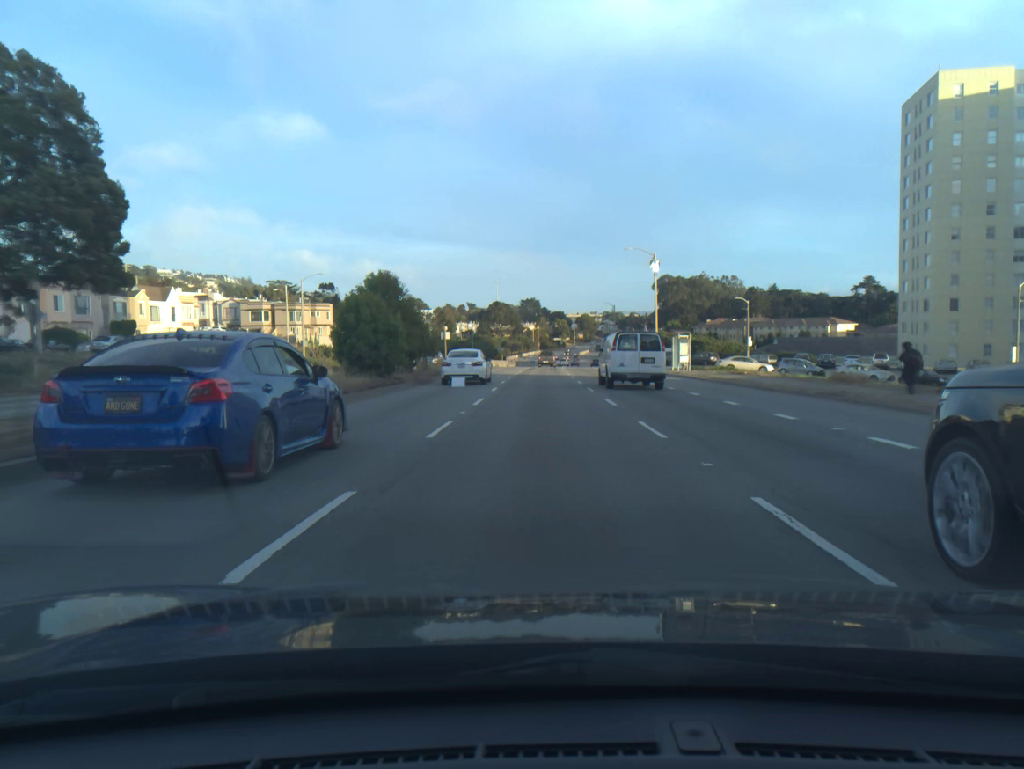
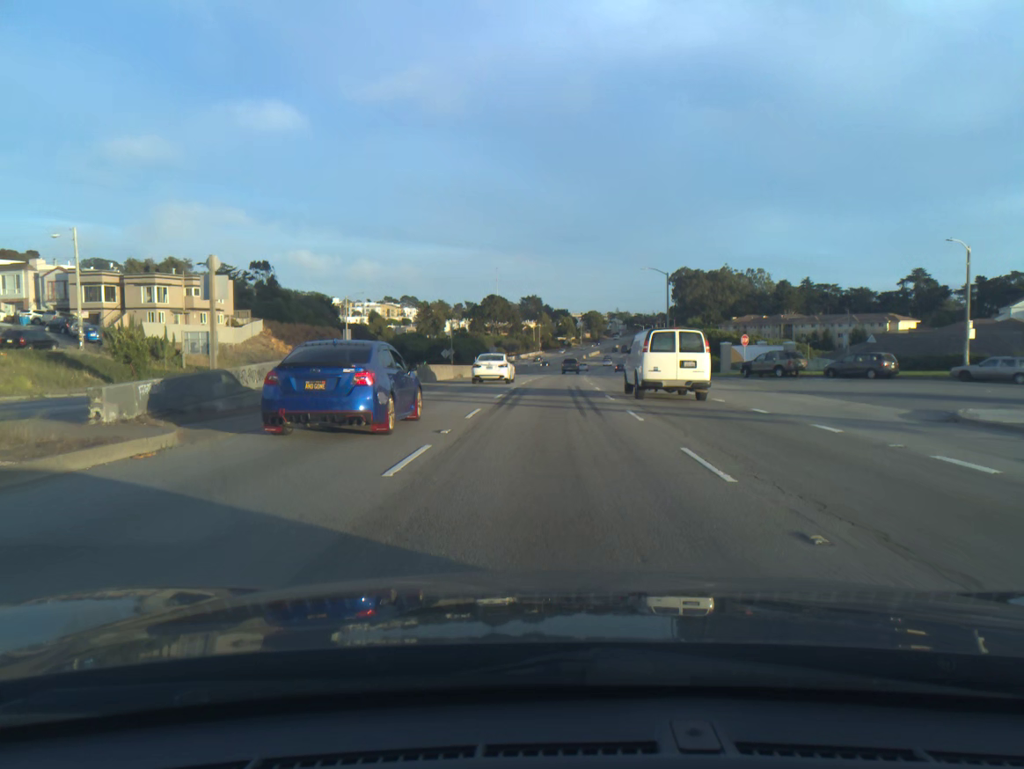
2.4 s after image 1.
(-0.1, +48.1) m; 0°
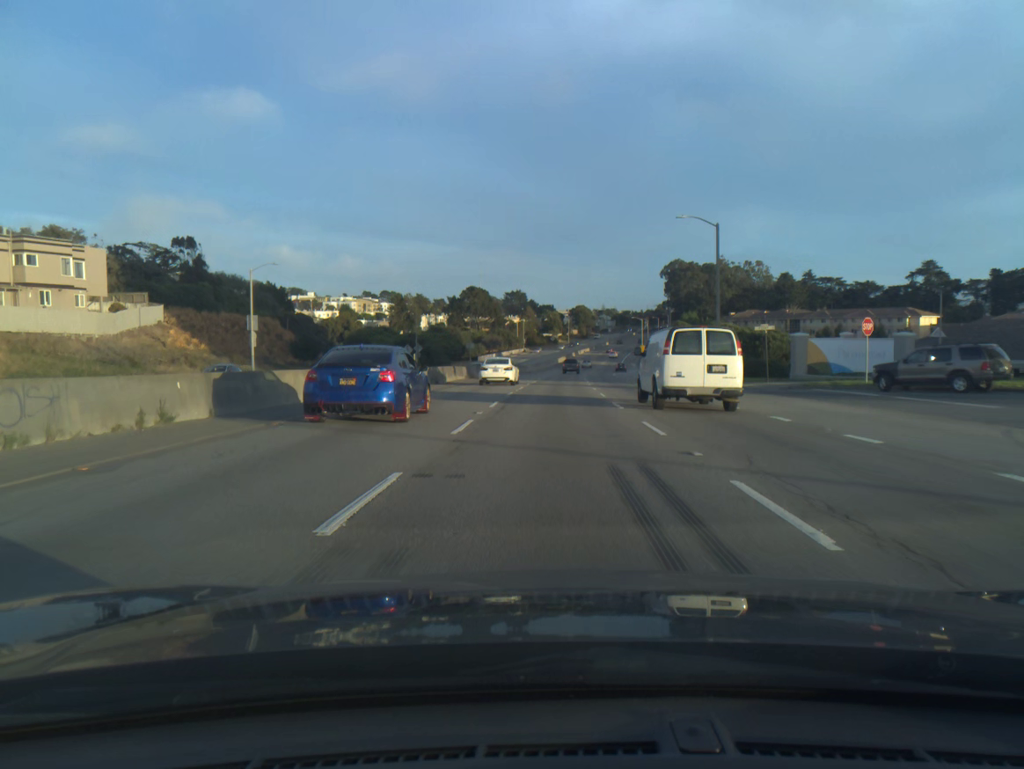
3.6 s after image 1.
(+0.2, +24.8) m; +1°
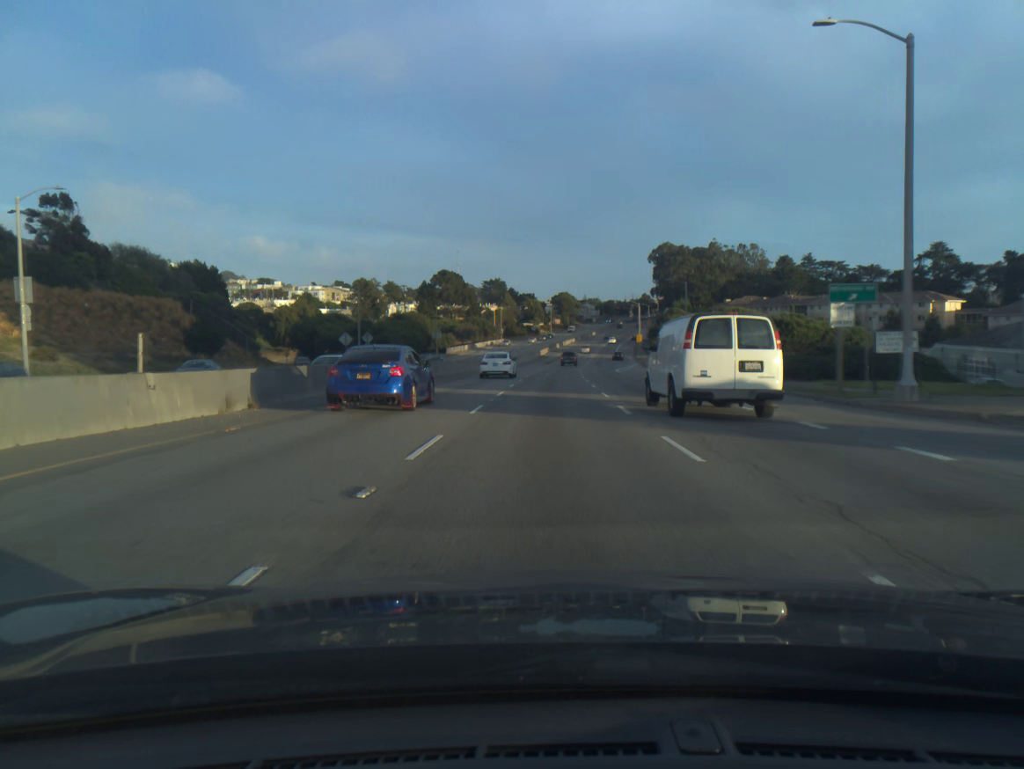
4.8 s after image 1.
(+0.3, +25.4) m; +1°
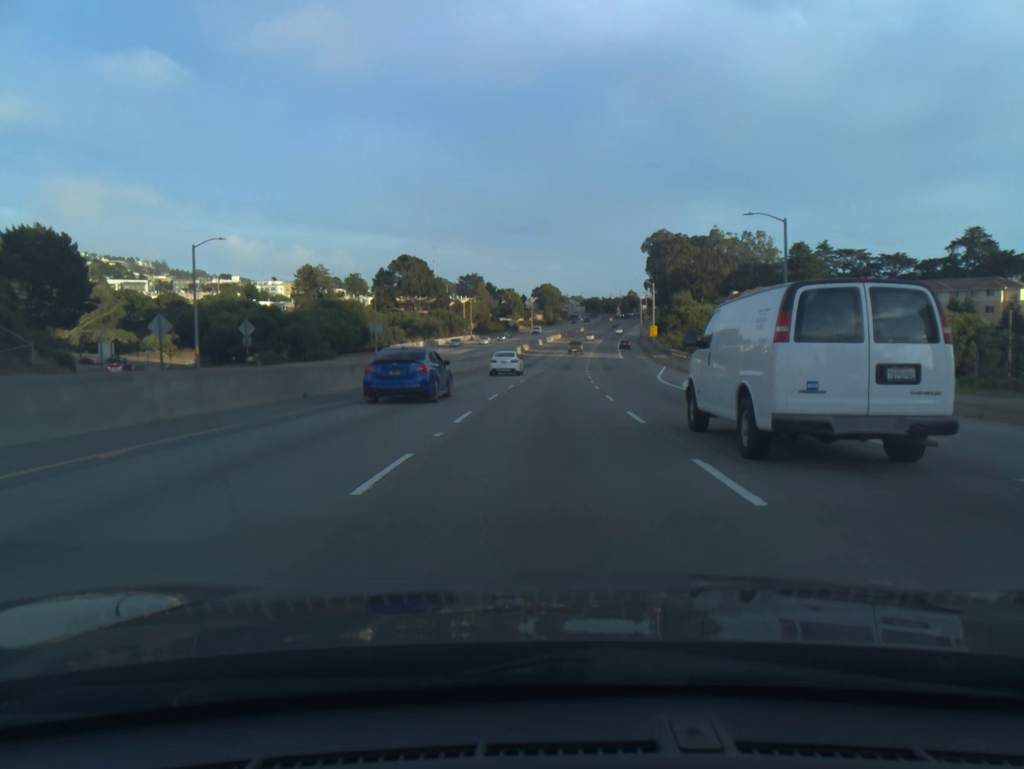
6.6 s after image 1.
(+0.5, +39.6) m; +1°
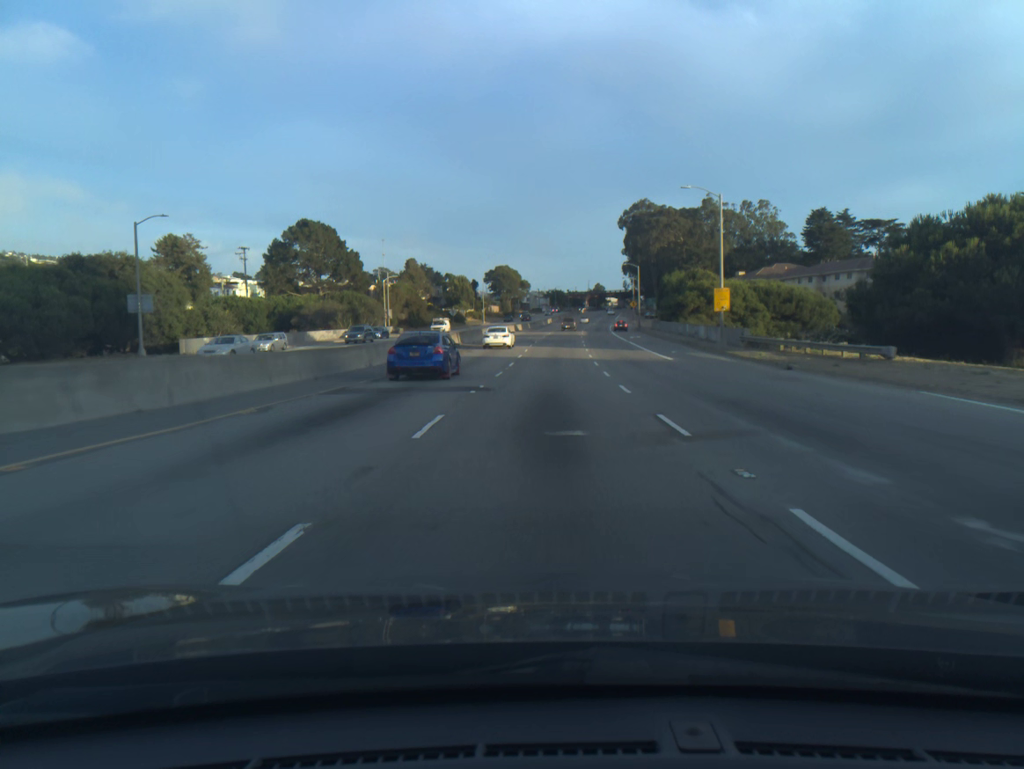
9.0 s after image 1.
(+1.4, +55.4) m; +3°
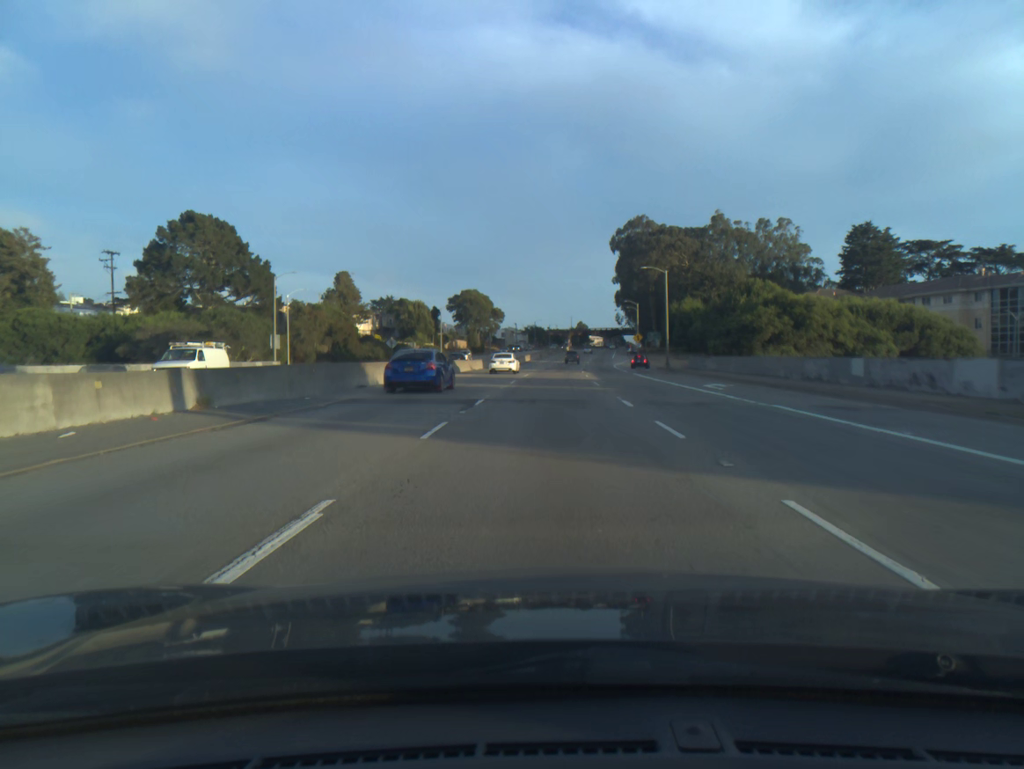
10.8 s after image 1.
(+0.6, +43.0) m; +1°
